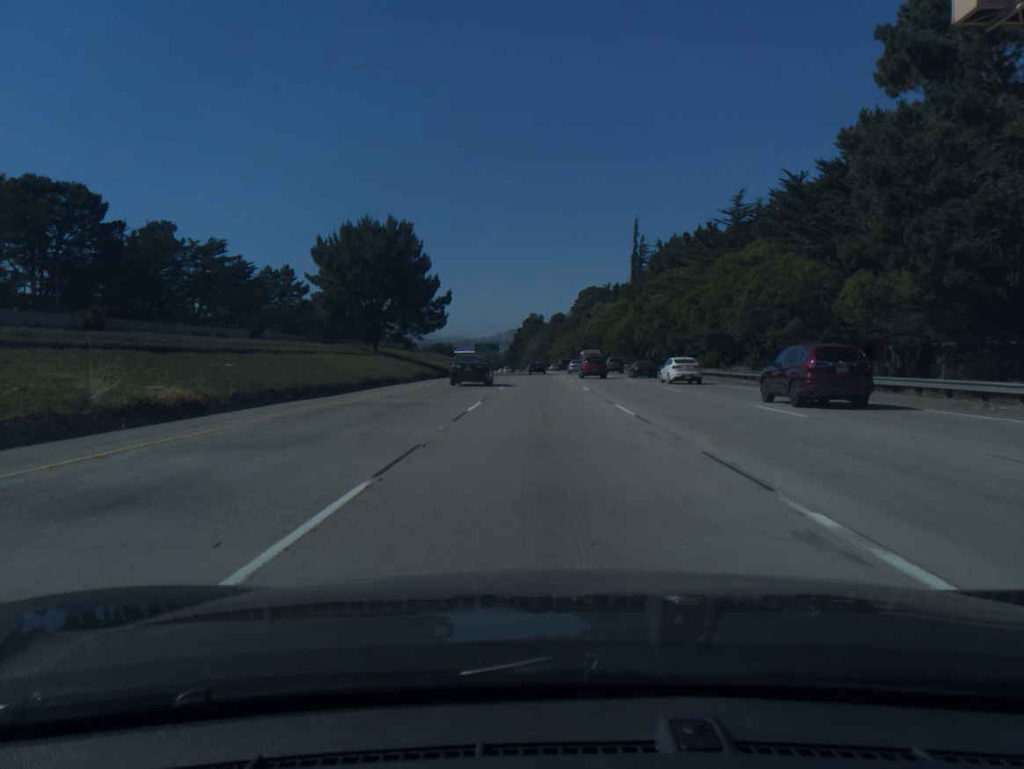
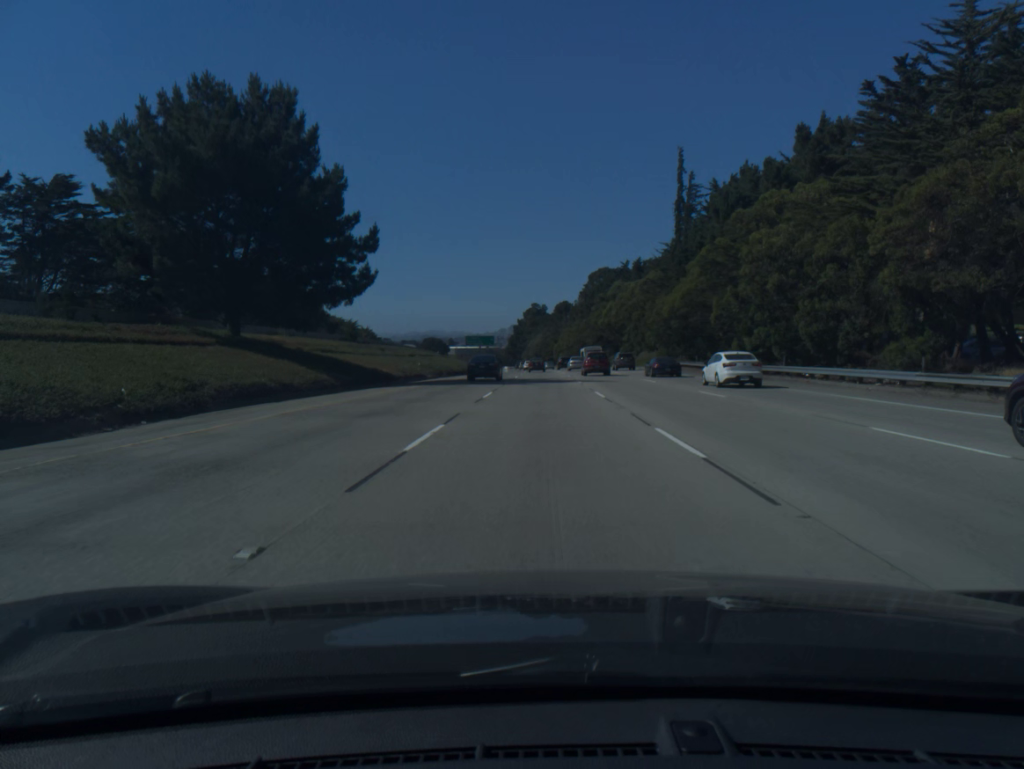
(0.0, +36.8) m; 0°
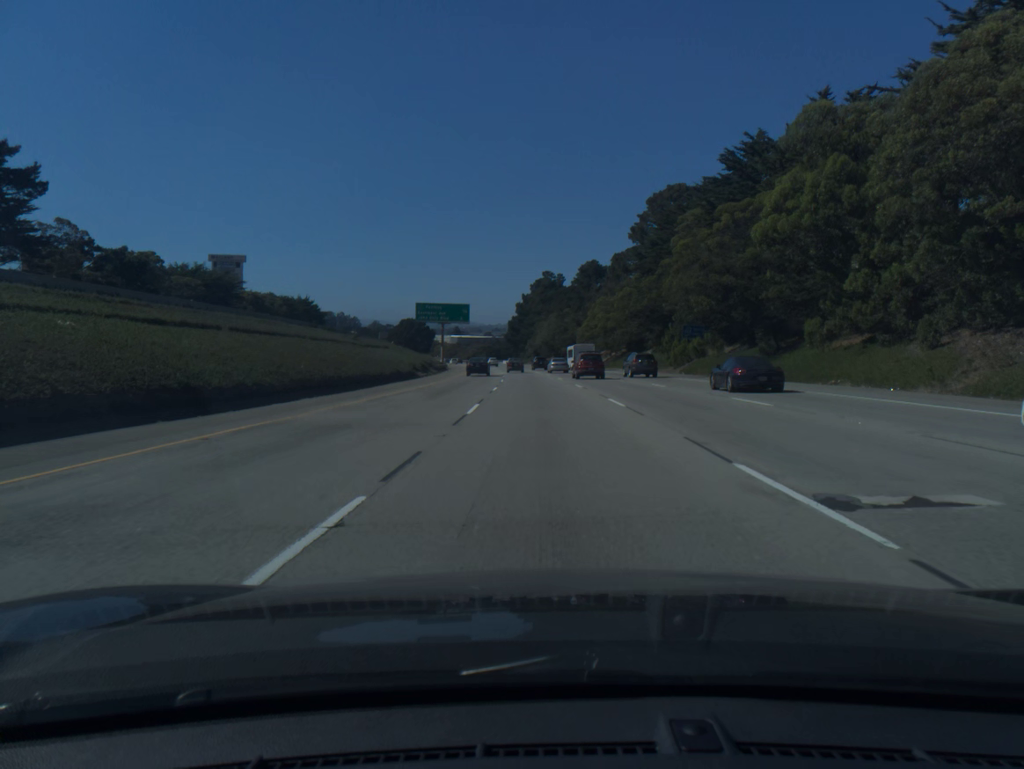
(-0.5, +92.3) m; -1°
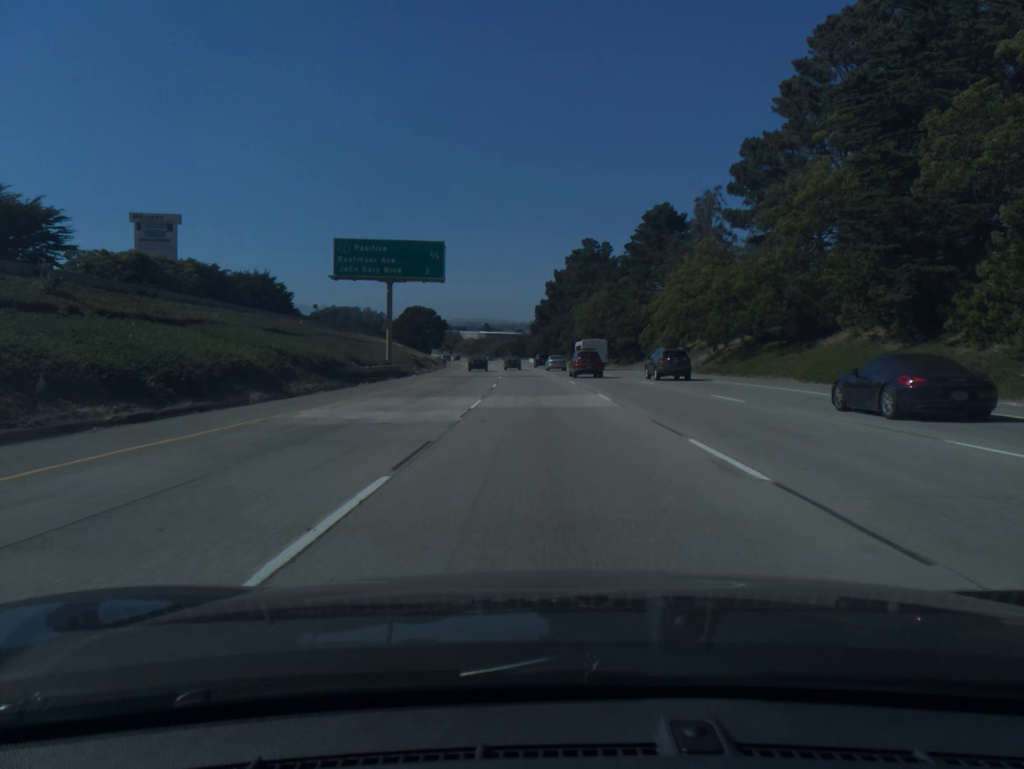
(-1.2, +55.7) m; -2°
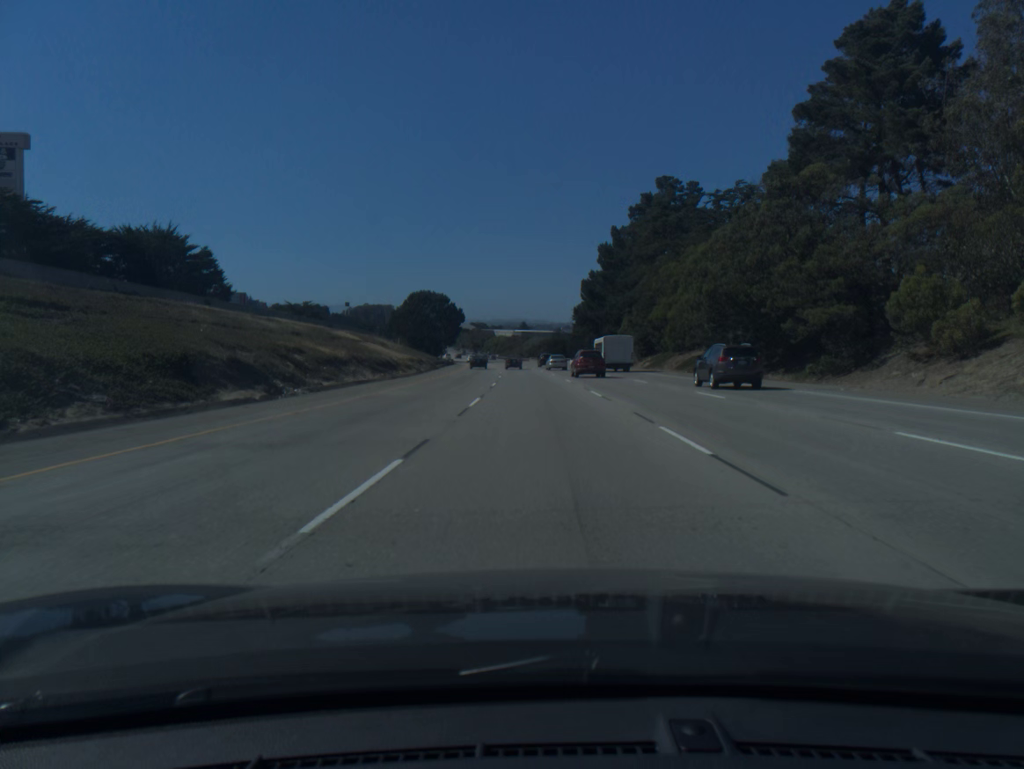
(-1.3, +56.3) m; -3°
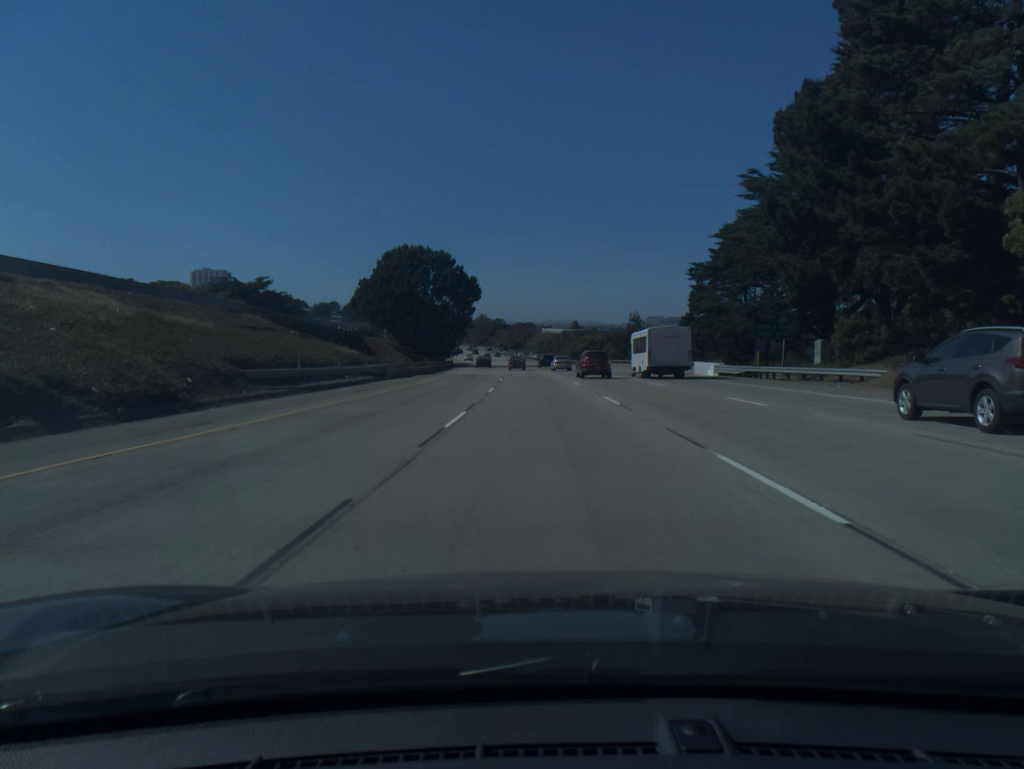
(-2.4, +76.7) m; -3°
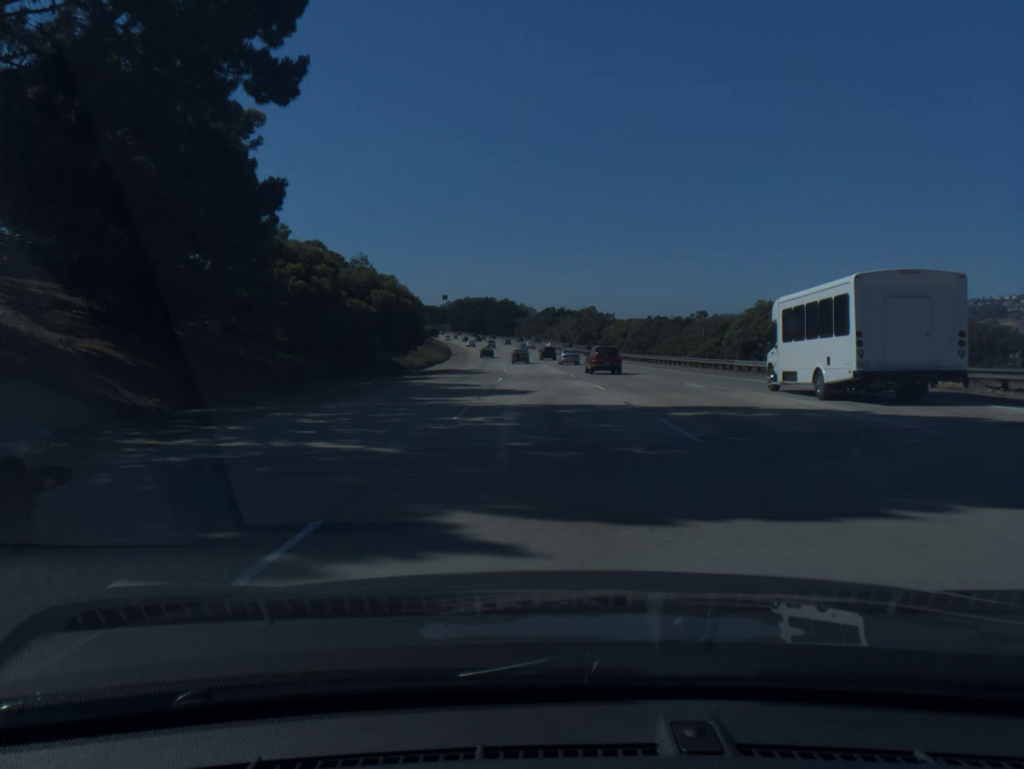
(-4.0, +98.3) m; -5°
